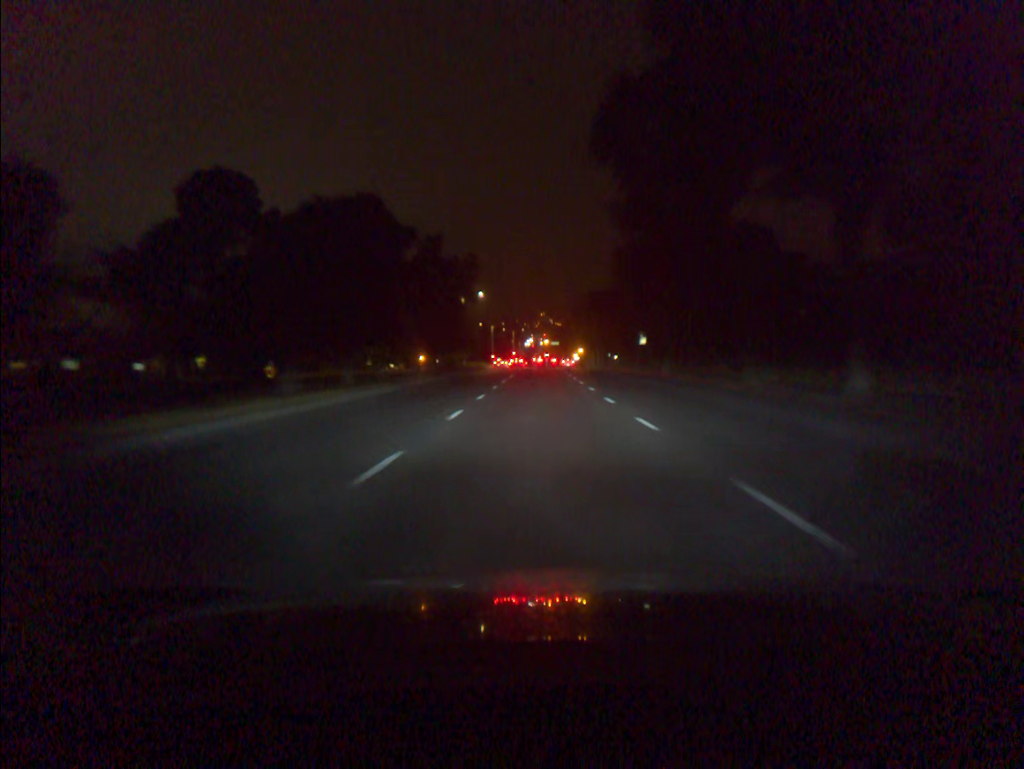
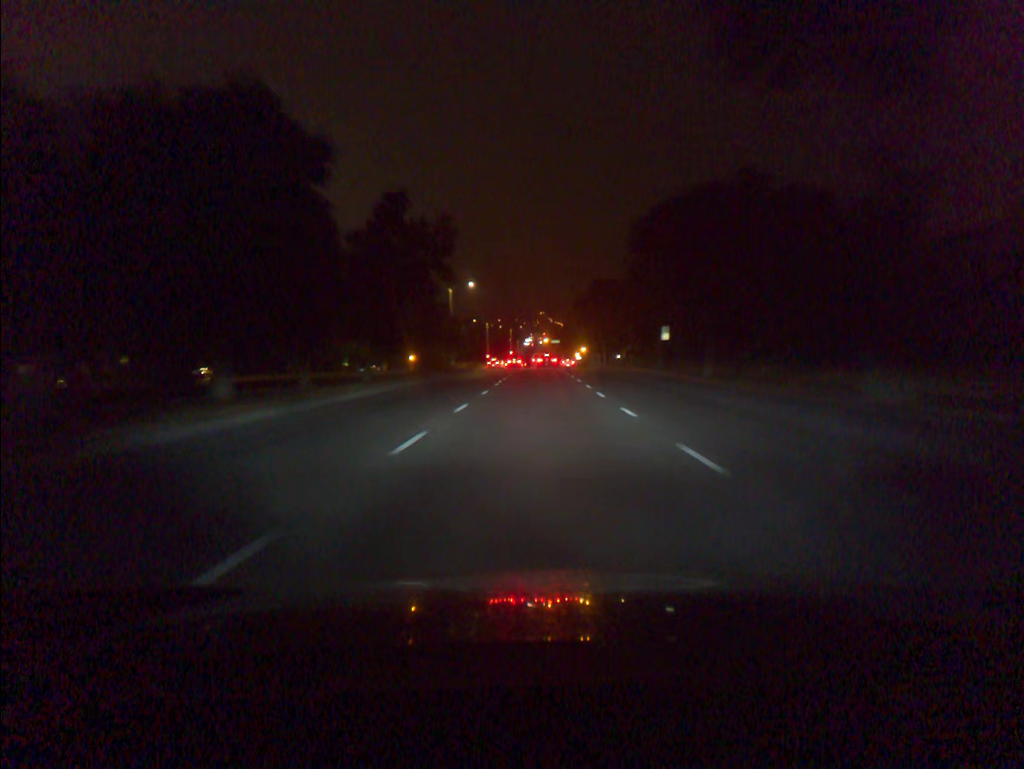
(0.0, +12.3) m; 0°
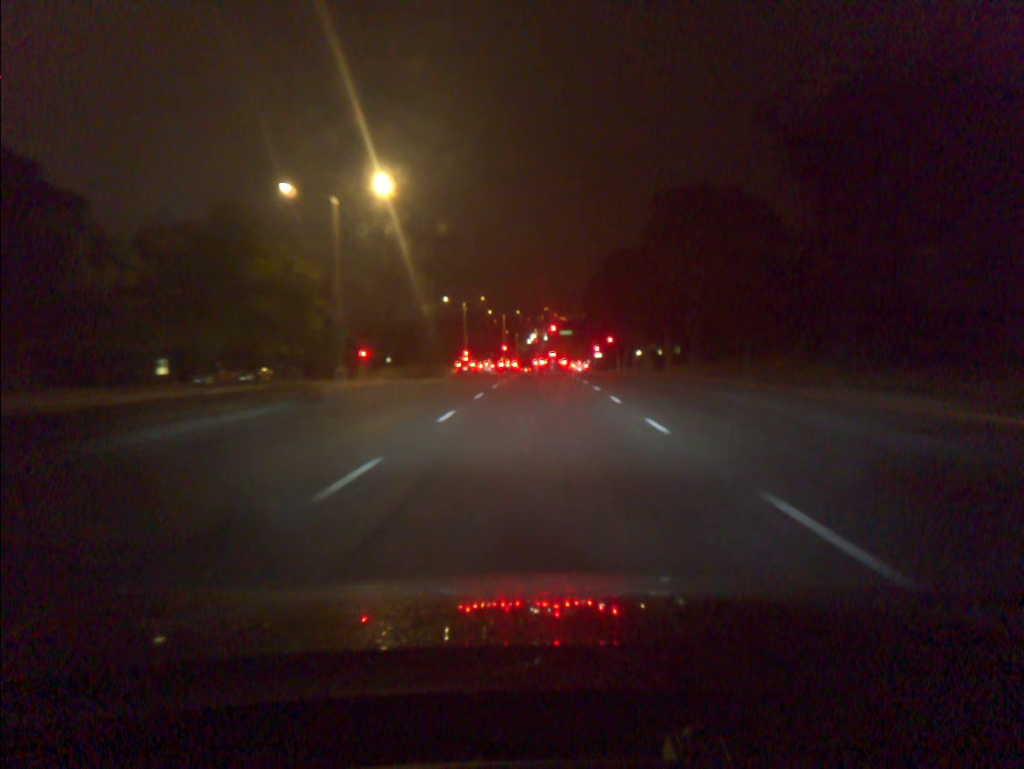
(-0.1, +47.2) m; 0°
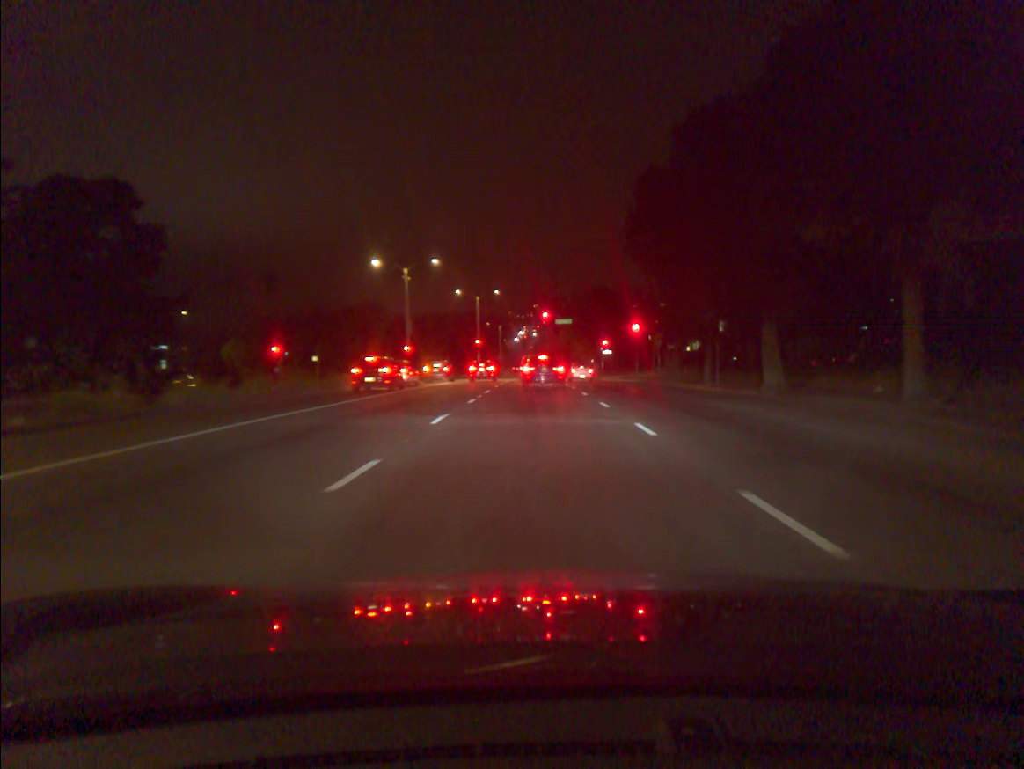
(0.0, +36.3) m; +1°
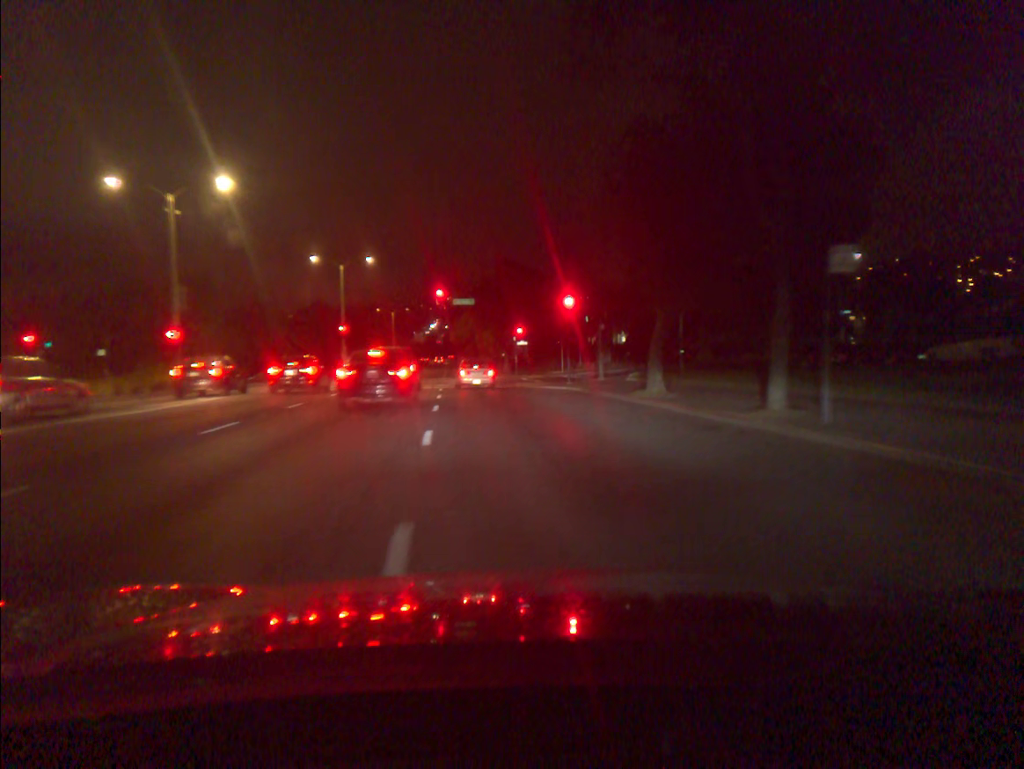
(+1.7, +23.5) m; +6°
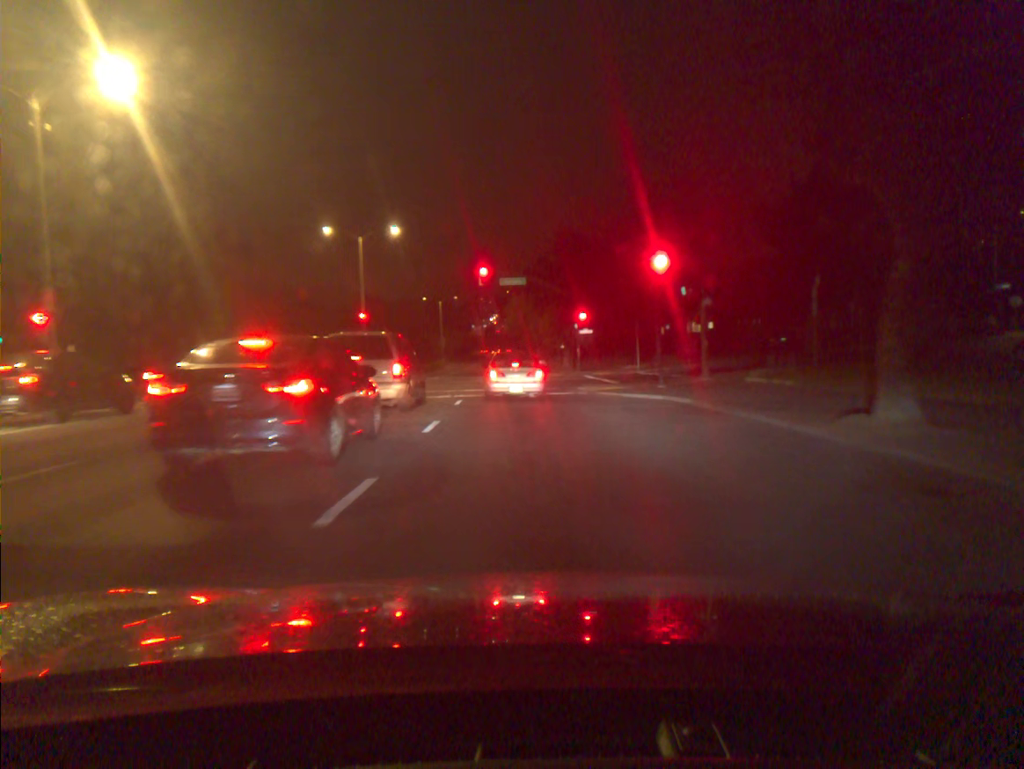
(-0.5, +12.9) m; -5°
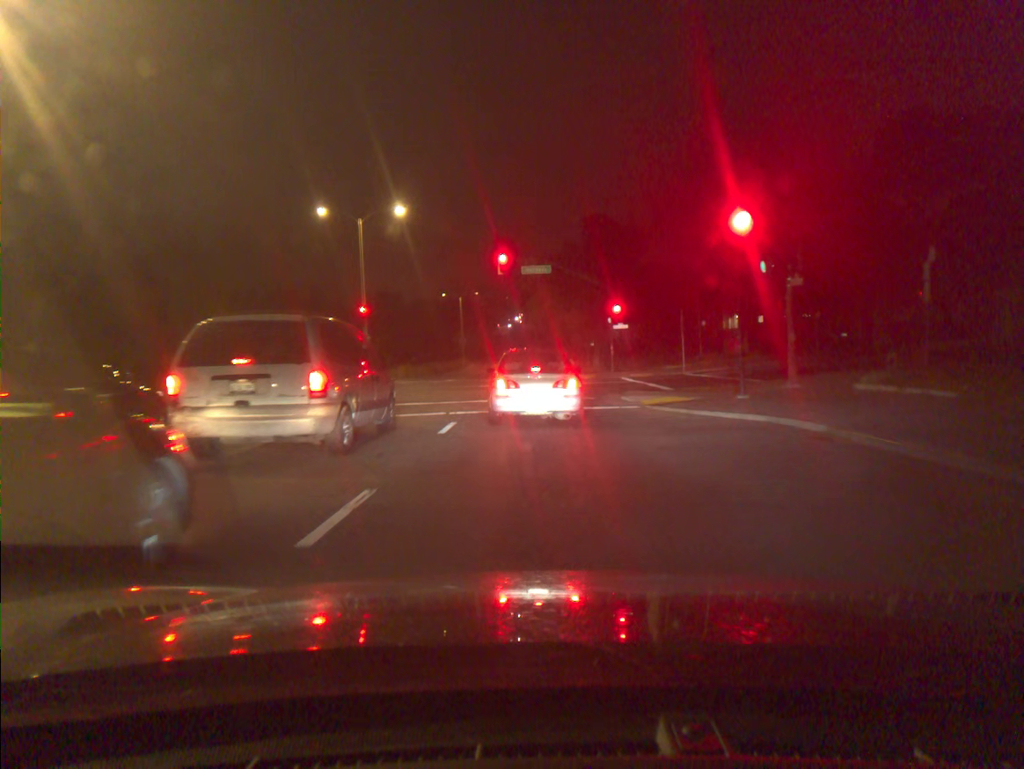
(-0.1, +7.5) m; -2°
